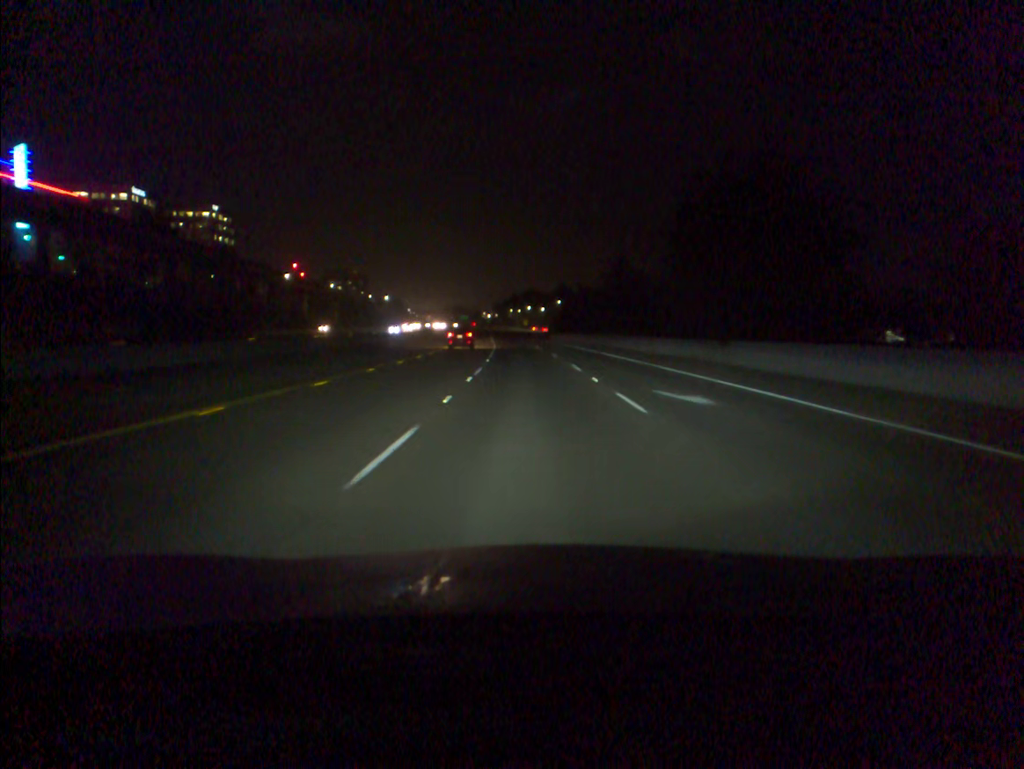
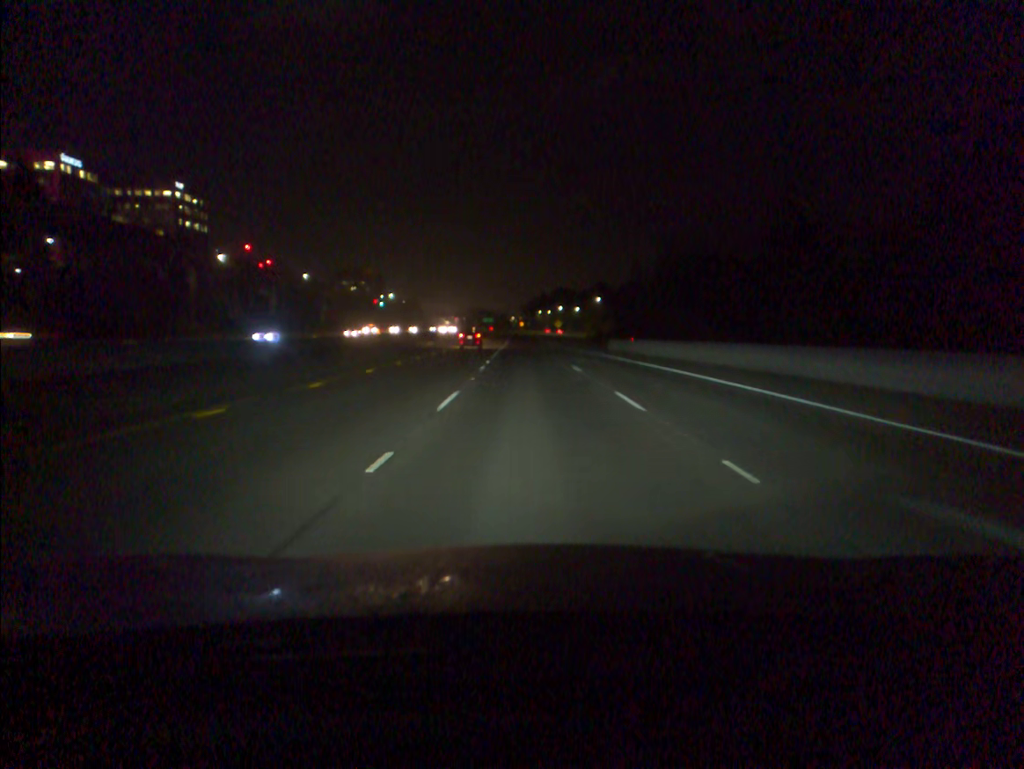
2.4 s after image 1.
(-1.1, +58.3) m; -2°
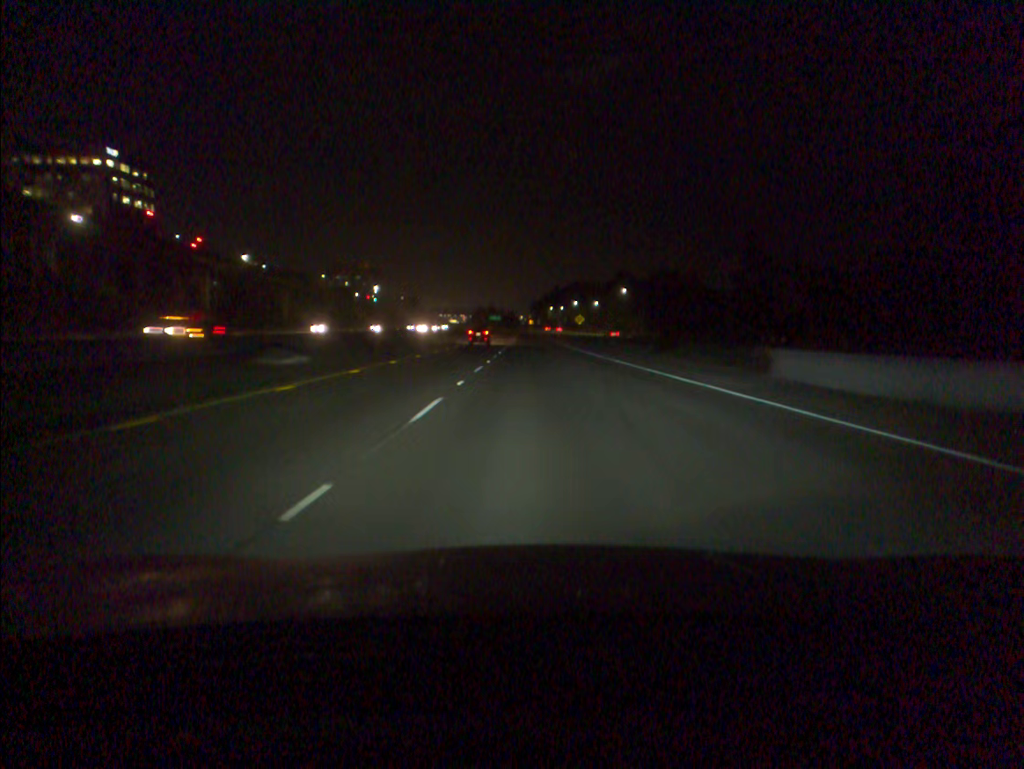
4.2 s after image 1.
(-0.4, +45.3) m; -1°
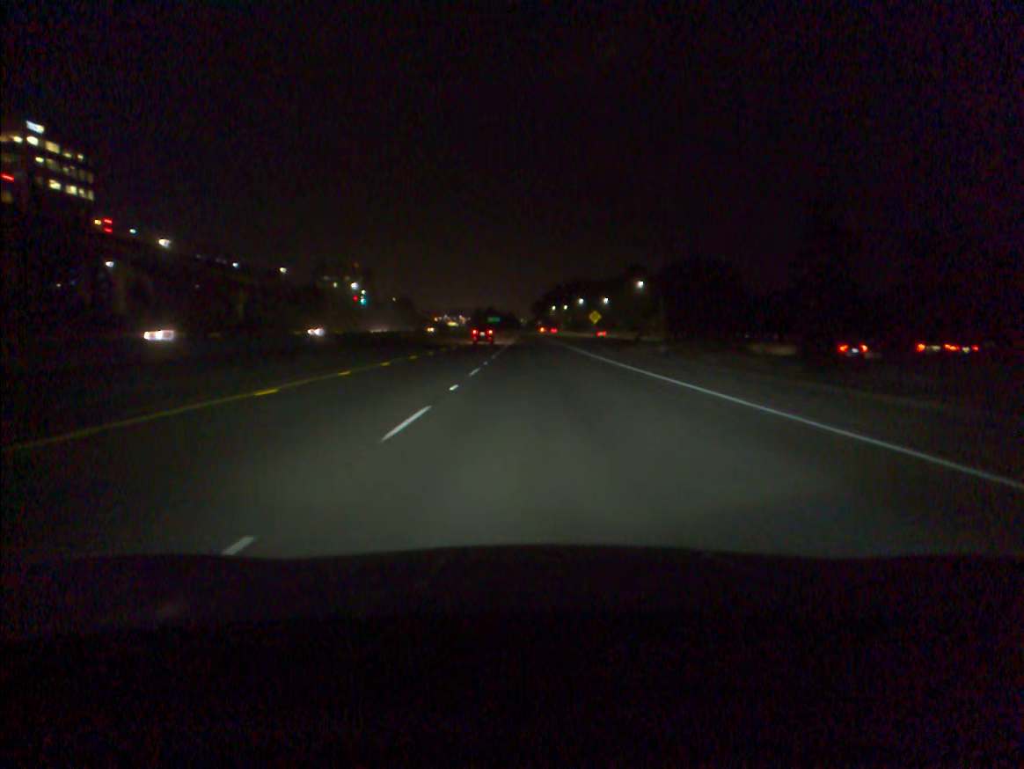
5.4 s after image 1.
(0.0, +31.0) m; 0°
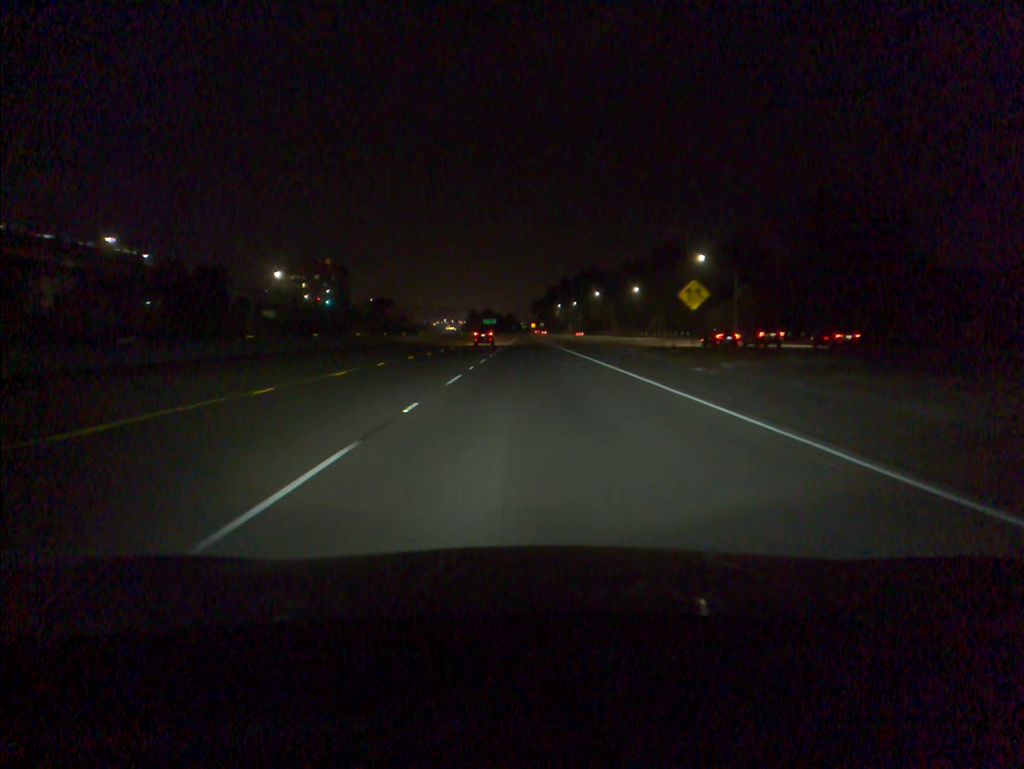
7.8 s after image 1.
(0.0, +64.0) m; 0°
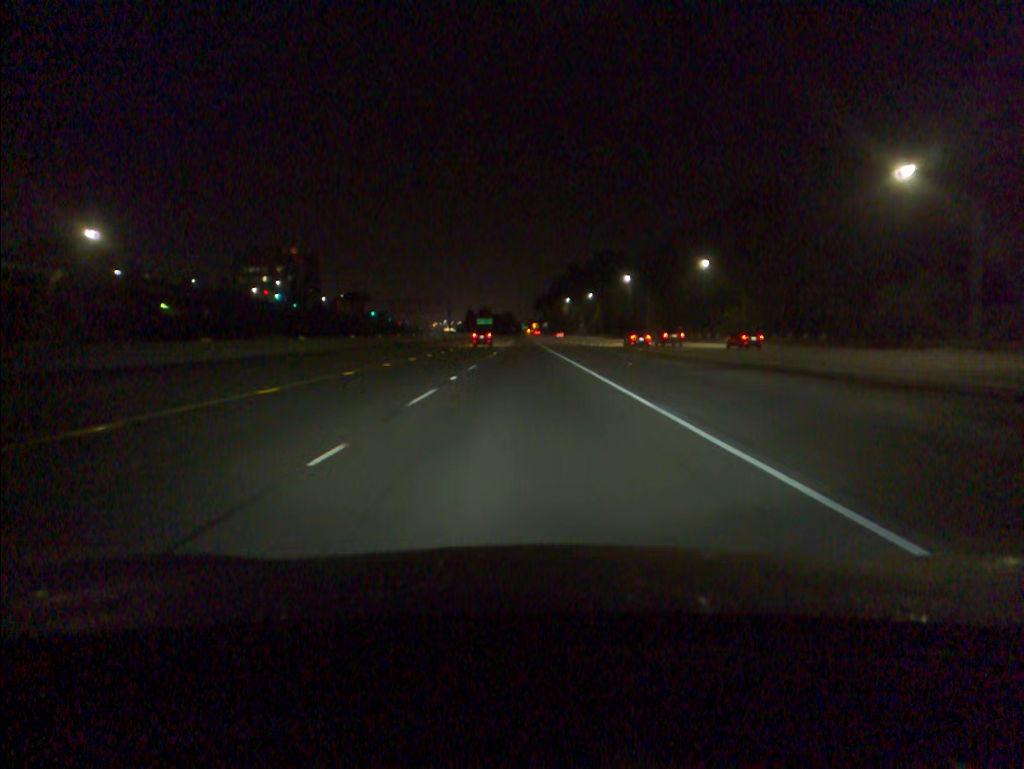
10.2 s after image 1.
(0.0, +64.2) m; 0°
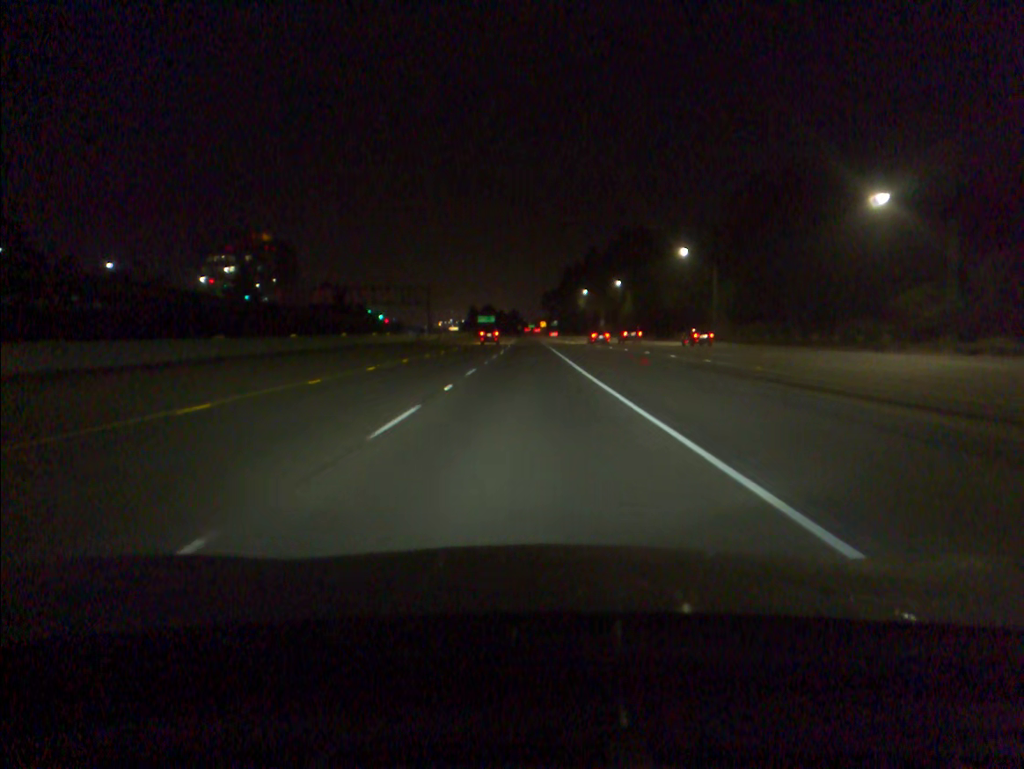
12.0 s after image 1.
(-0.2, +48.3) m; 0°
